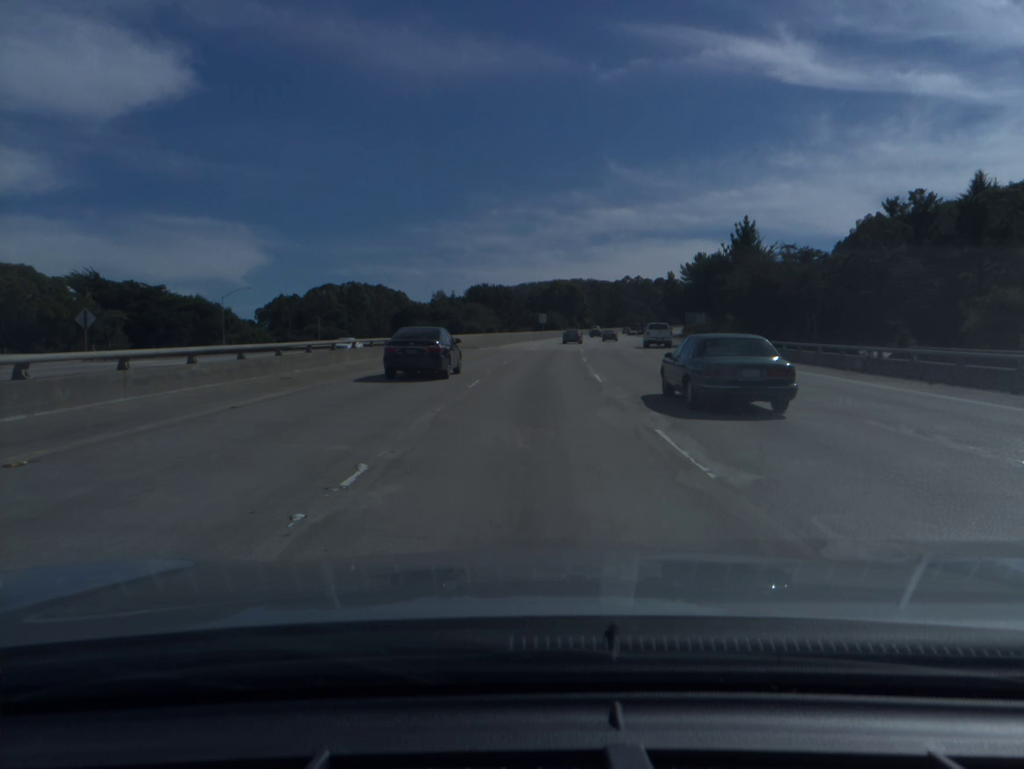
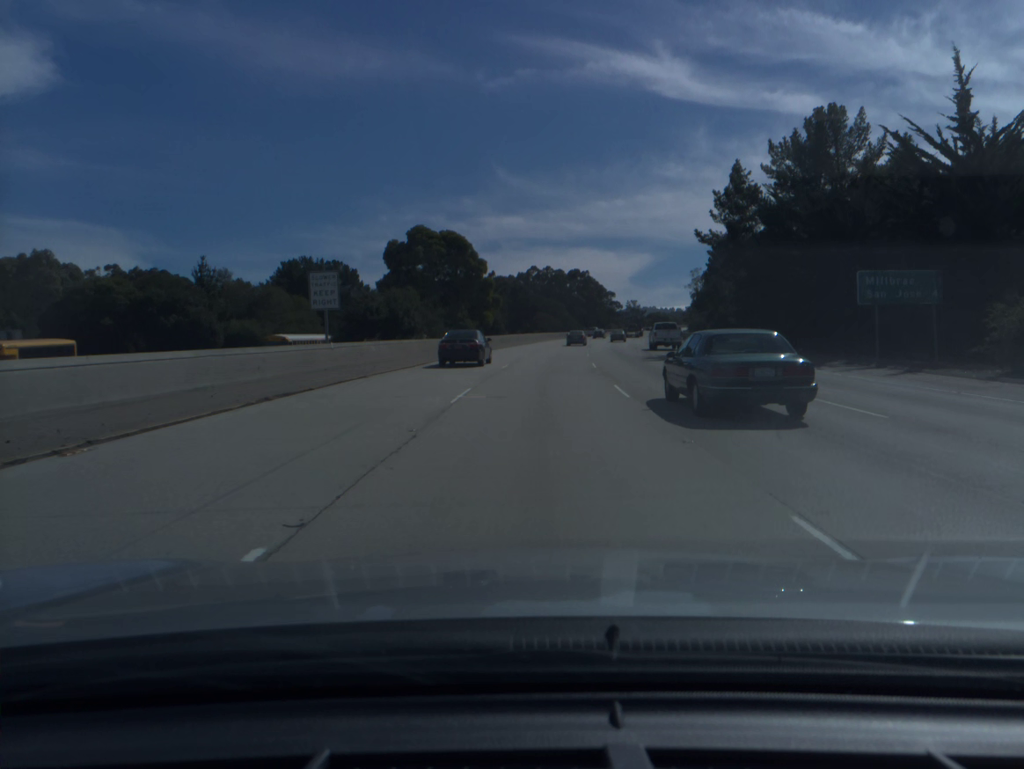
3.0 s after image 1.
(+6.7, +96.7) m; +8°
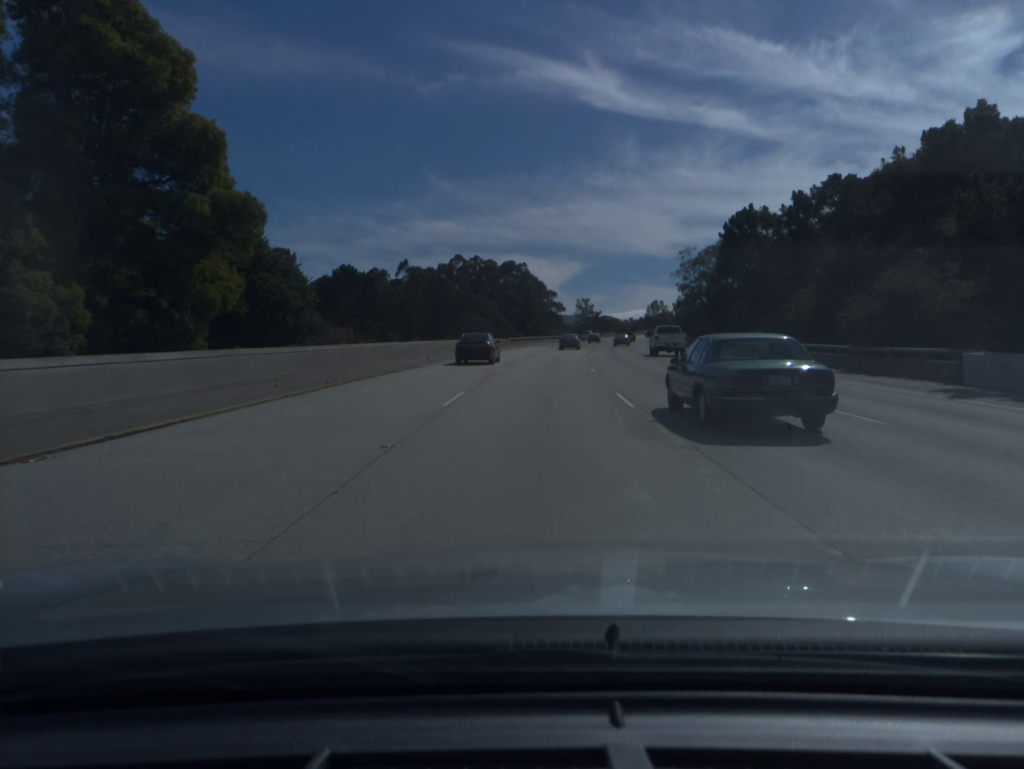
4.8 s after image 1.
(+2.5, +58.4) m; +5°
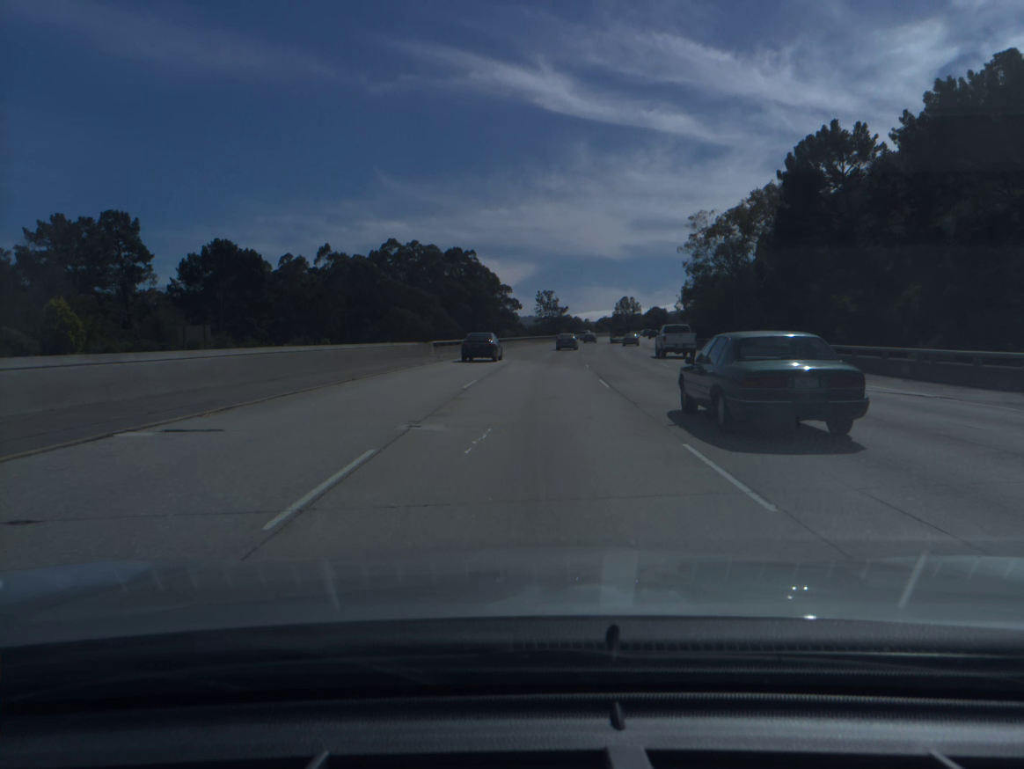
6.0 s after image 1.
(+1.2, +38.9) m; +3°
